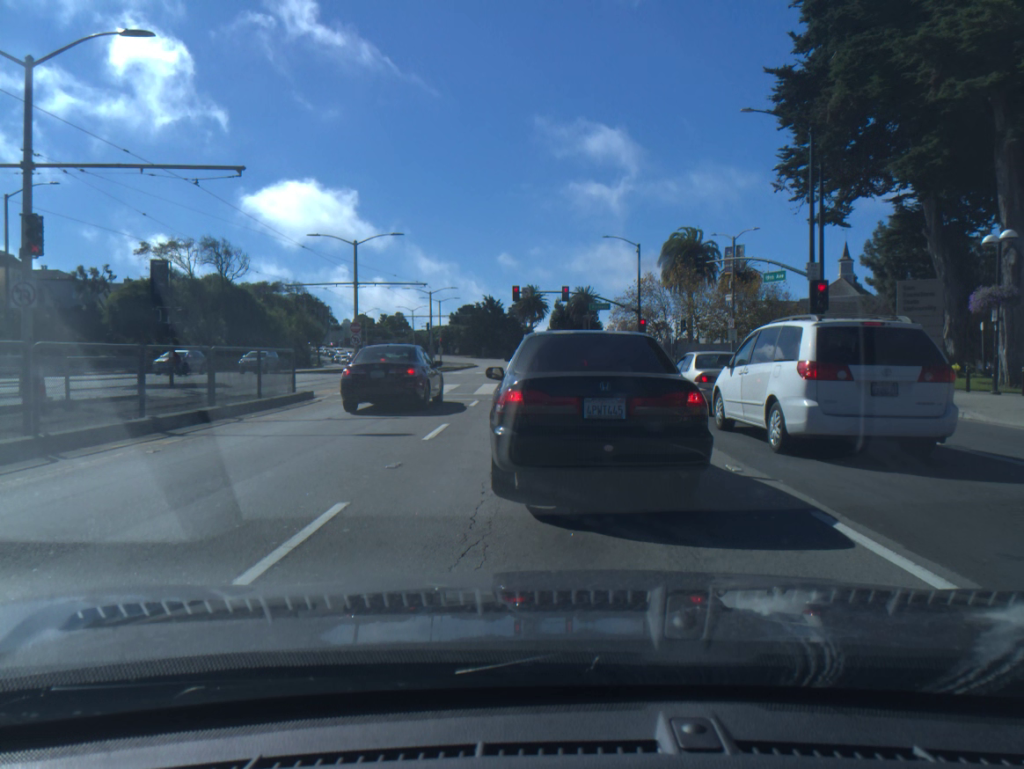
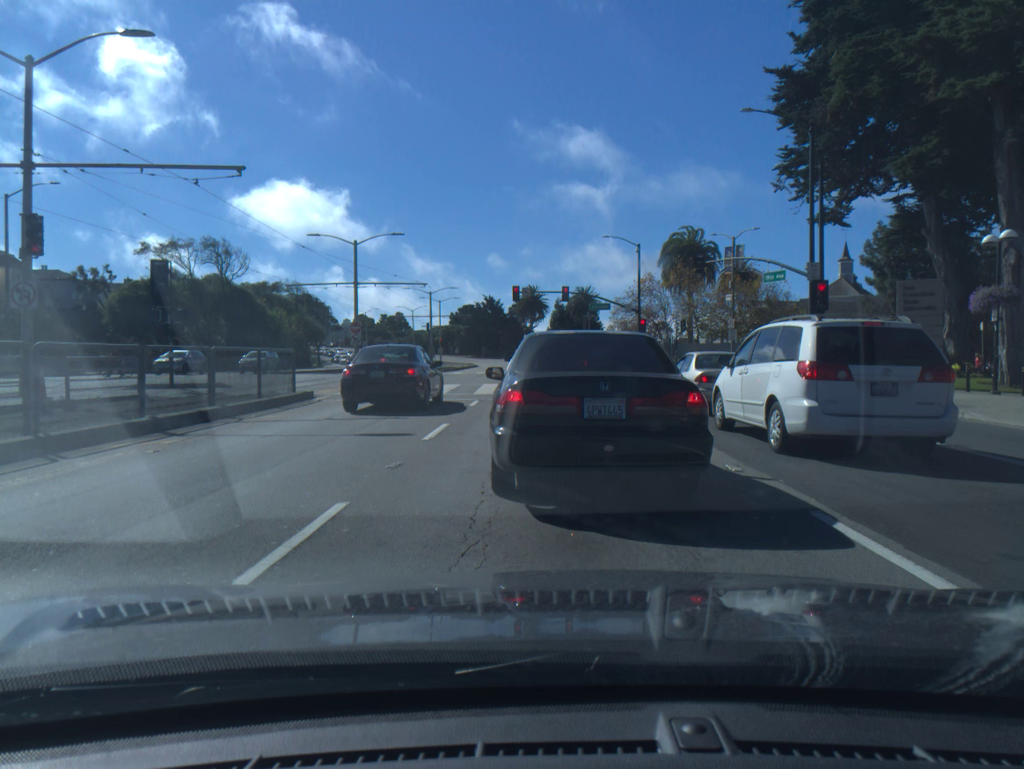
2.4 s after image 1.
(0.0, 0.0) m; 0°
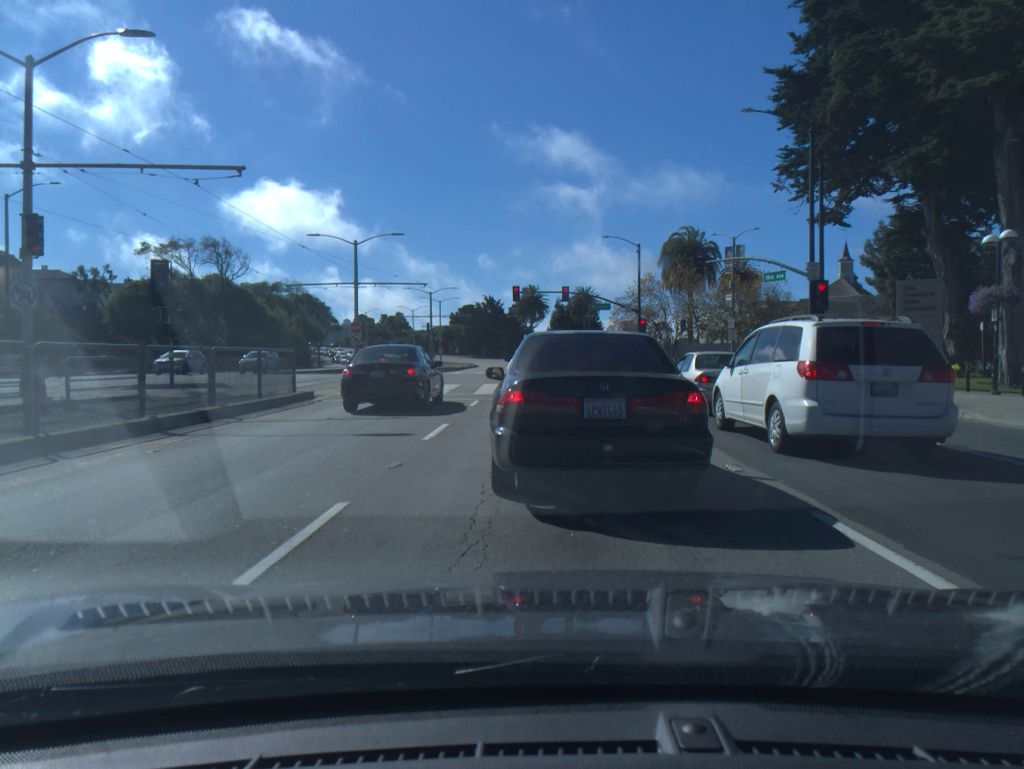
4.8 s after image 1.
(0.0, 0.0) m; 0°
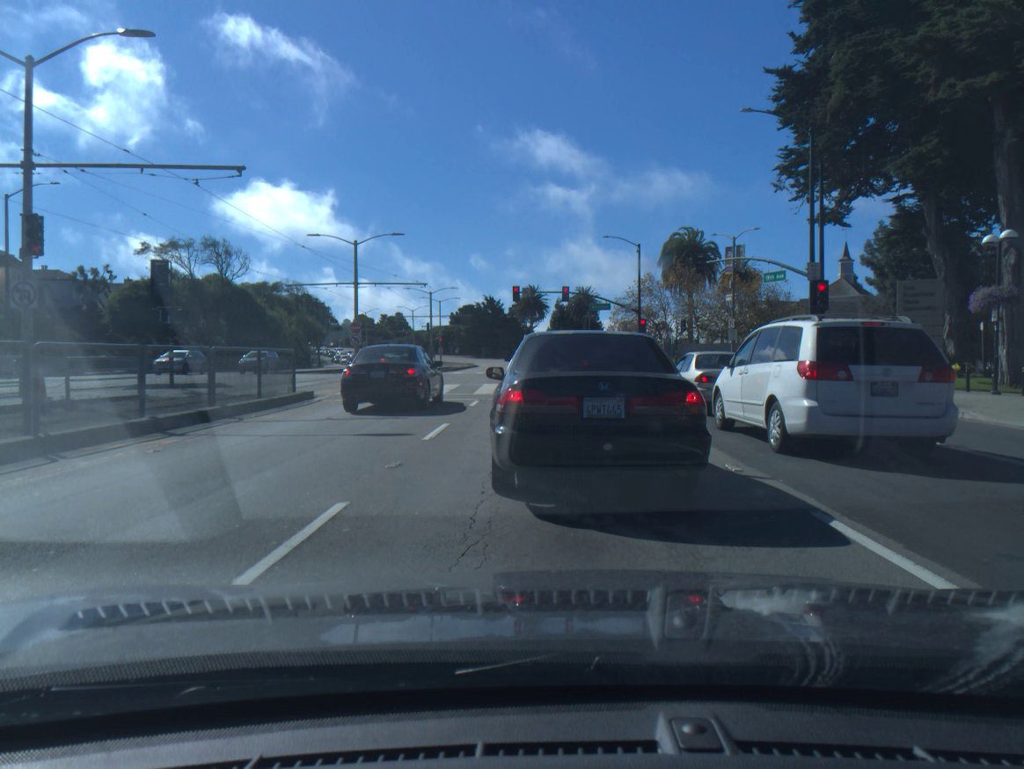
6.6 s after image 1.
(0.0, 0.0) m; 0°
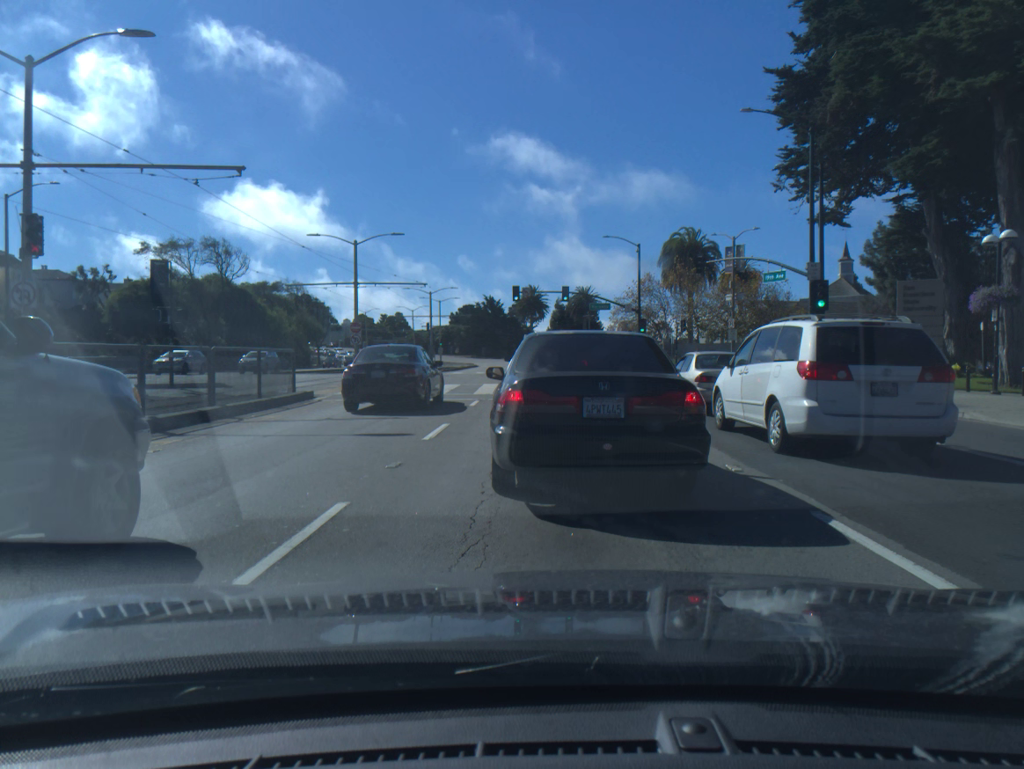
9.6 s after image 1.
(0.0, 0.0) m; 0°
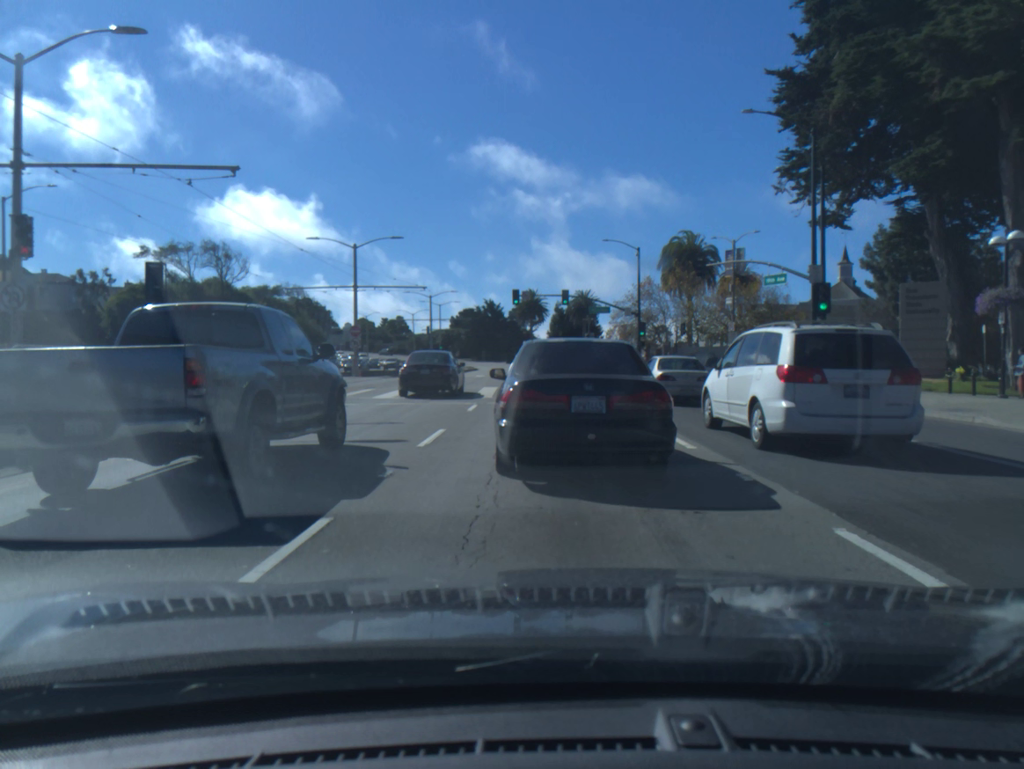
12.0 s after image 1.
(0.0, +0.5) m; 0°
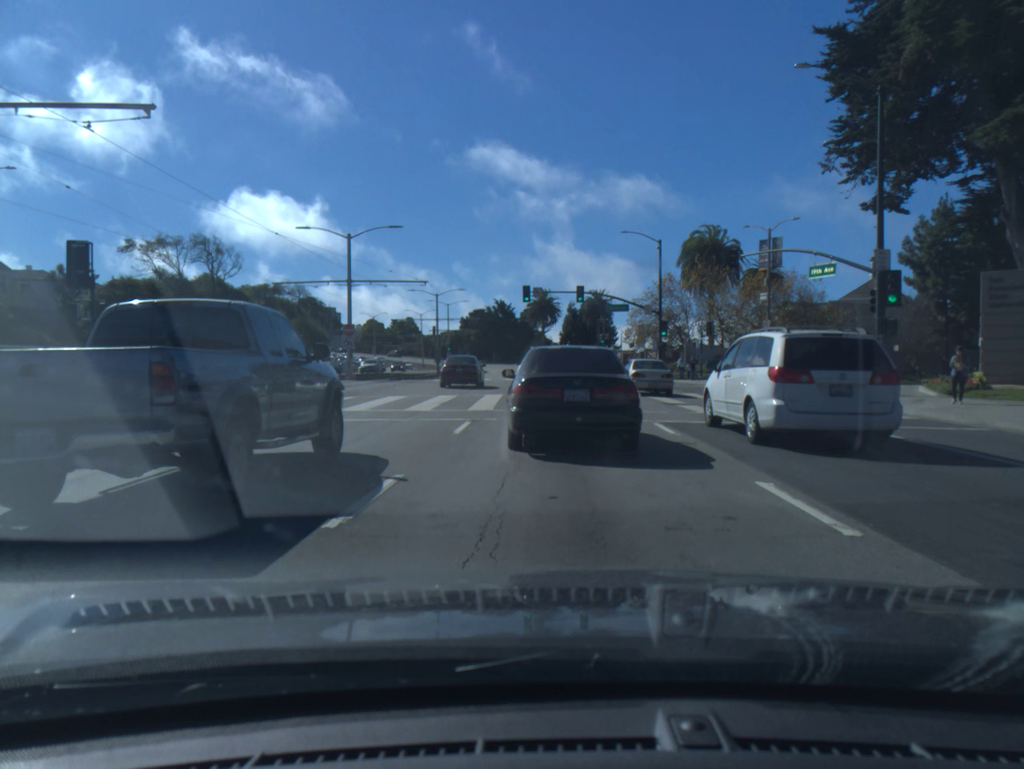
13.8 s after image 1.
(-0.1, +4.9) m; -1°
